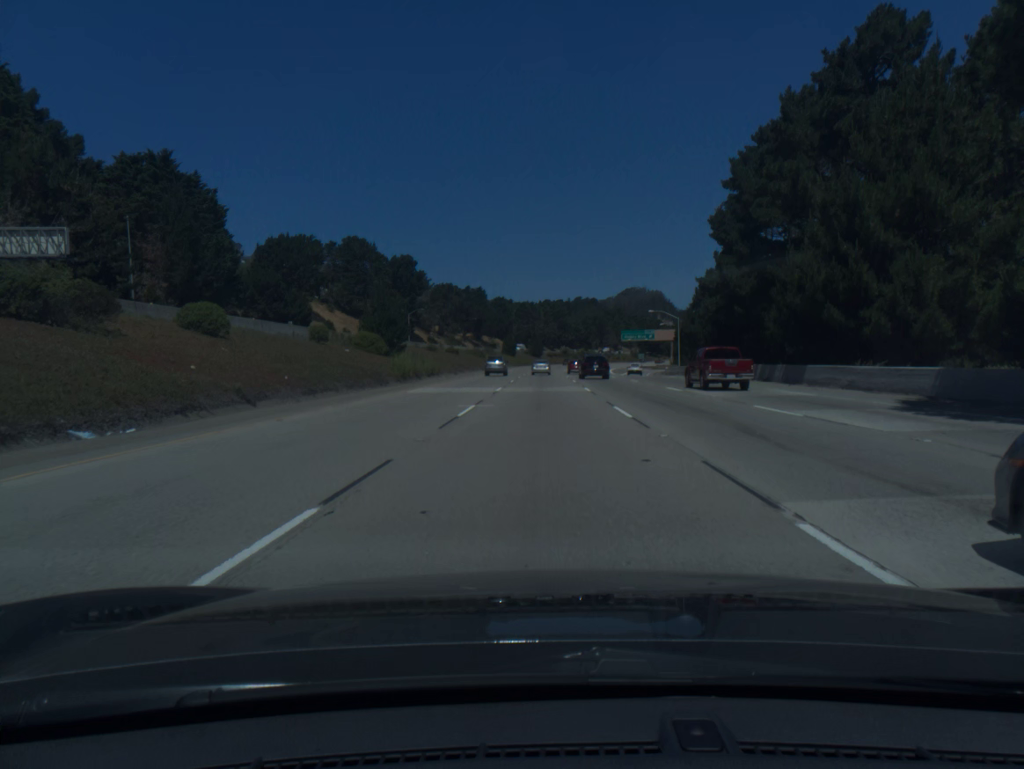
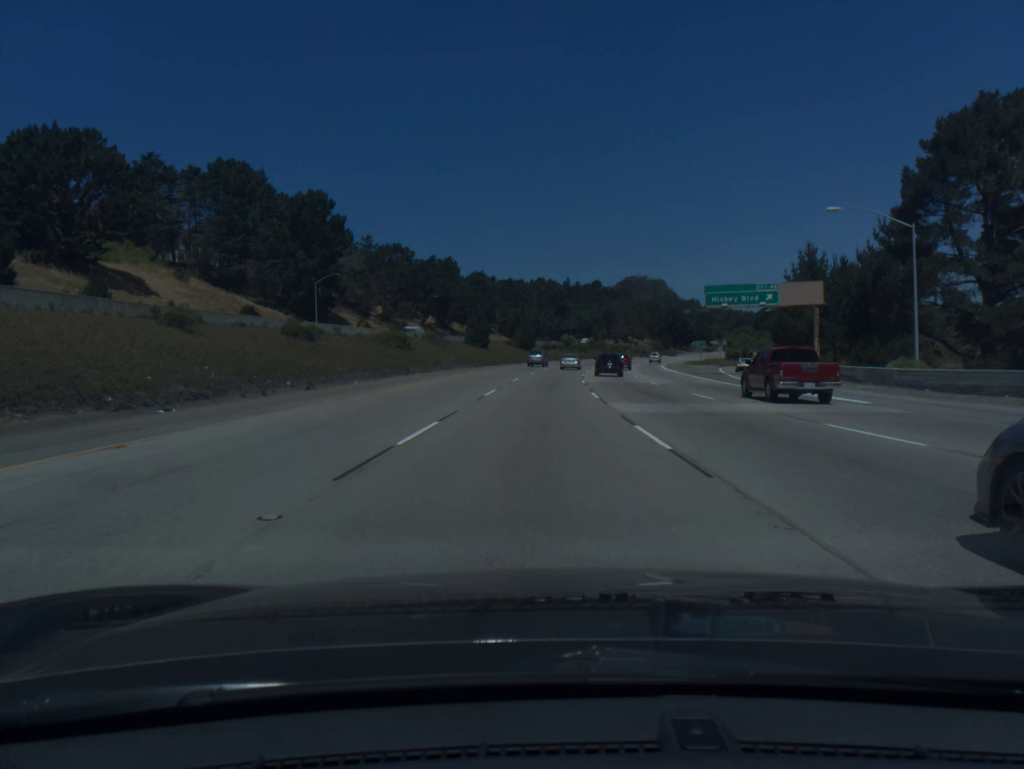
(+0.4, +79.1) m; +1°
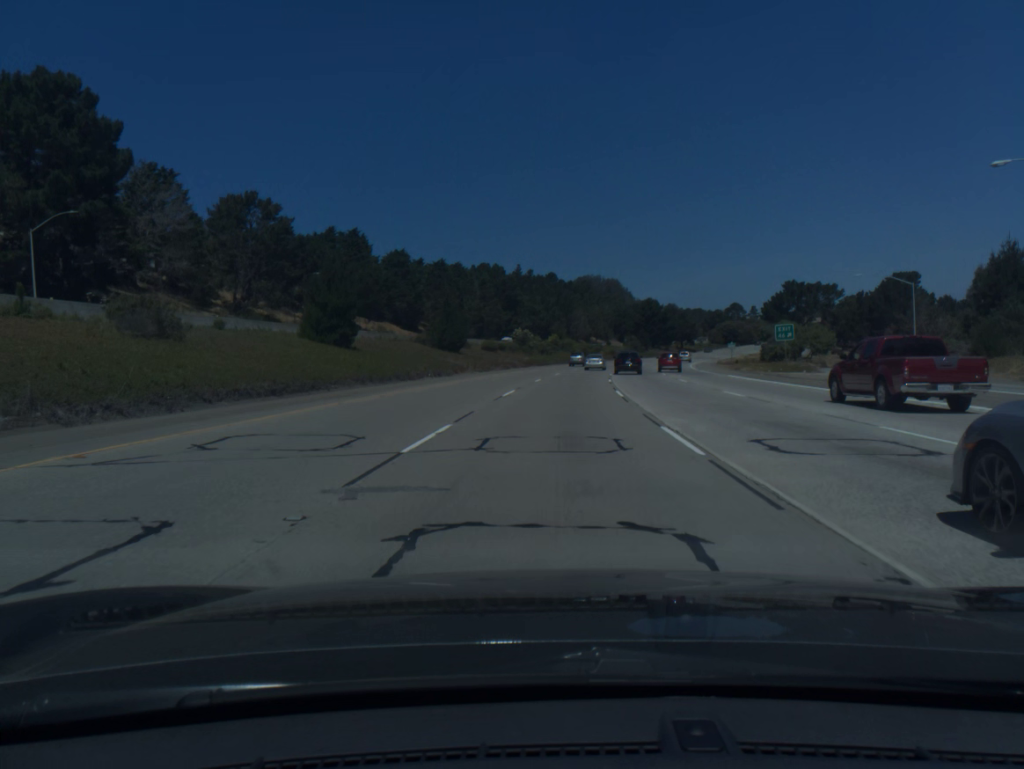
(+1.2, +59.3) m; +3°
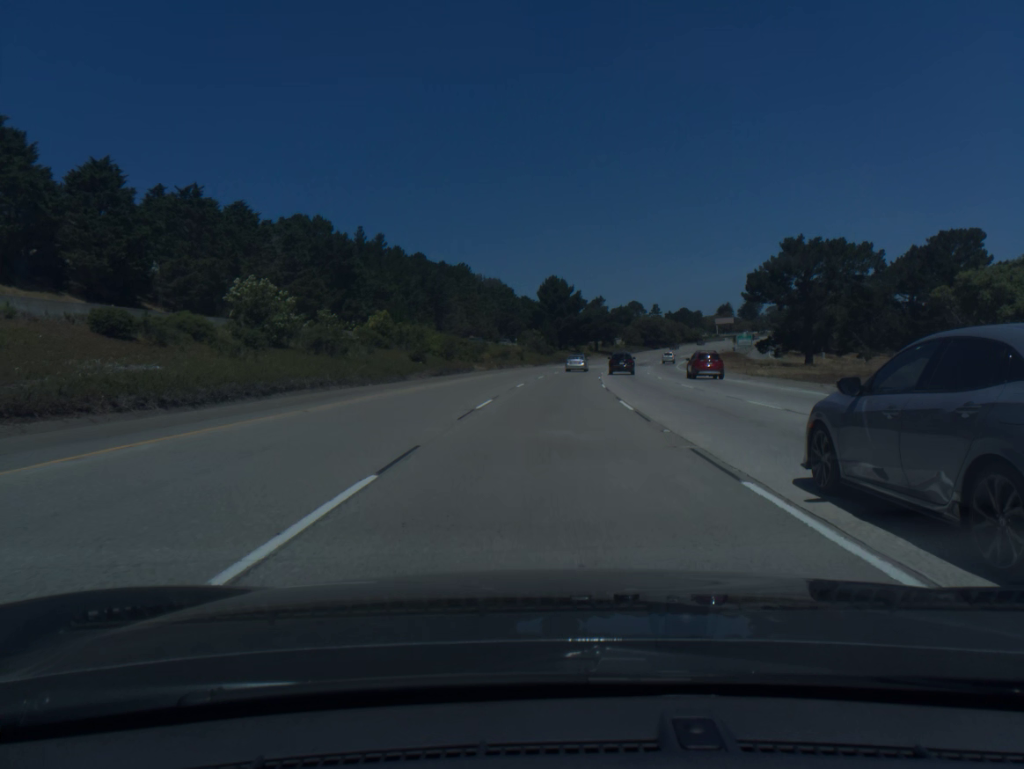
(+5.7, +78.5) m; +9°
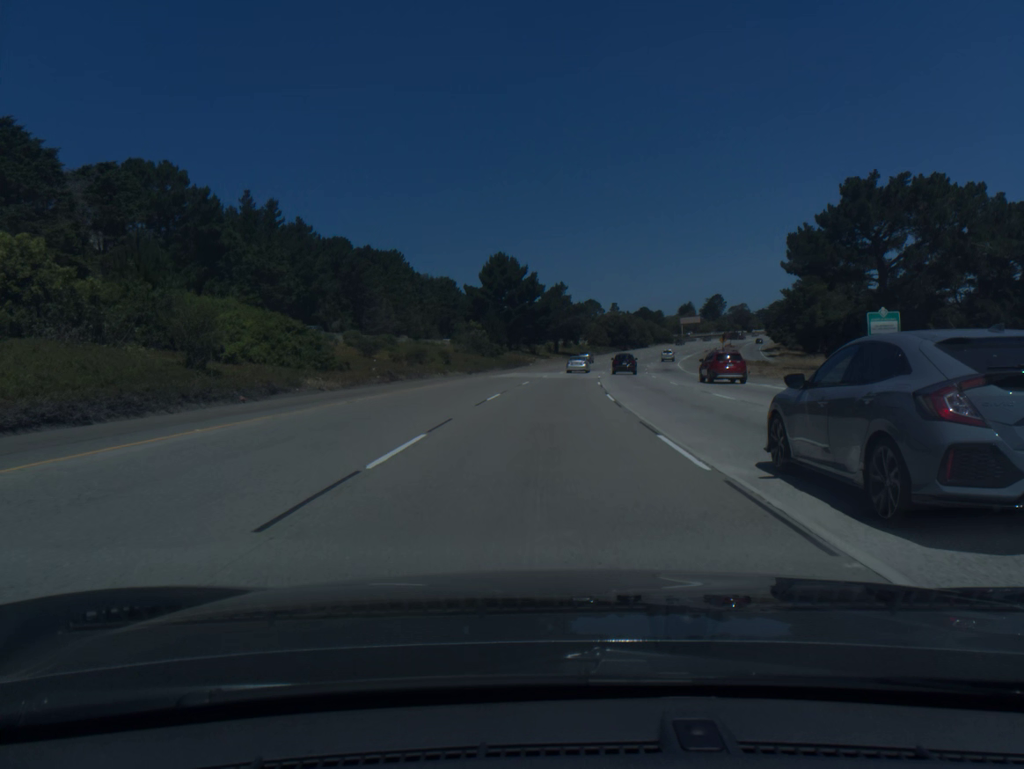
(+1.2, +39.1) m; +4°
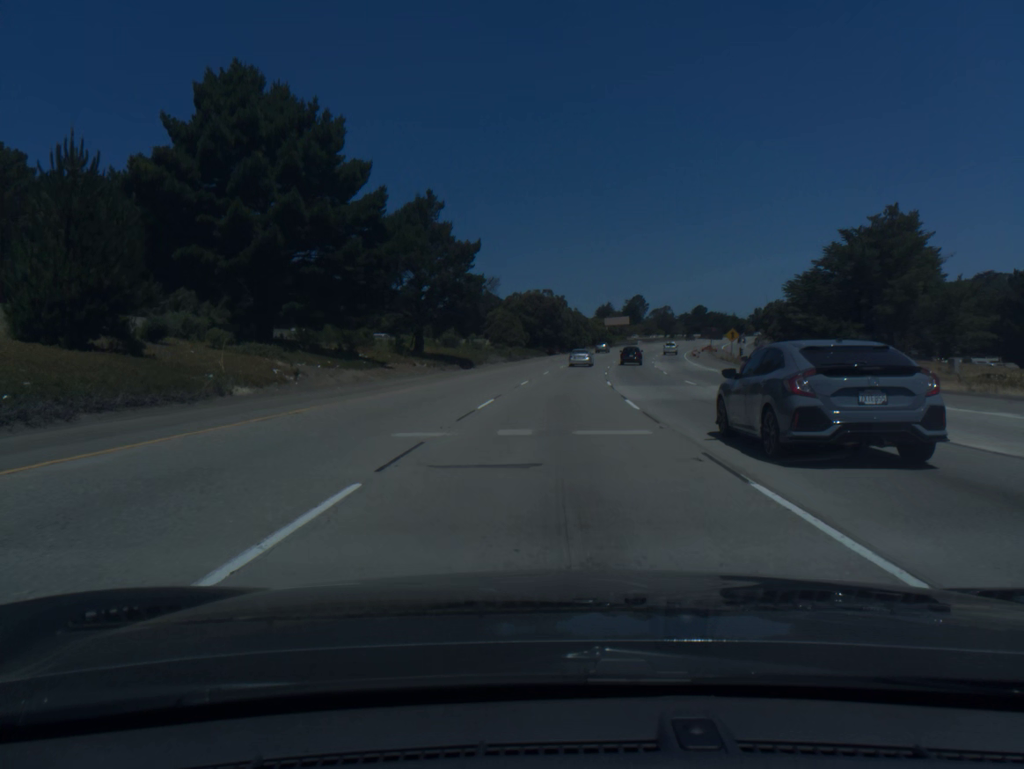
(+4.5, +77.6) m; +7°
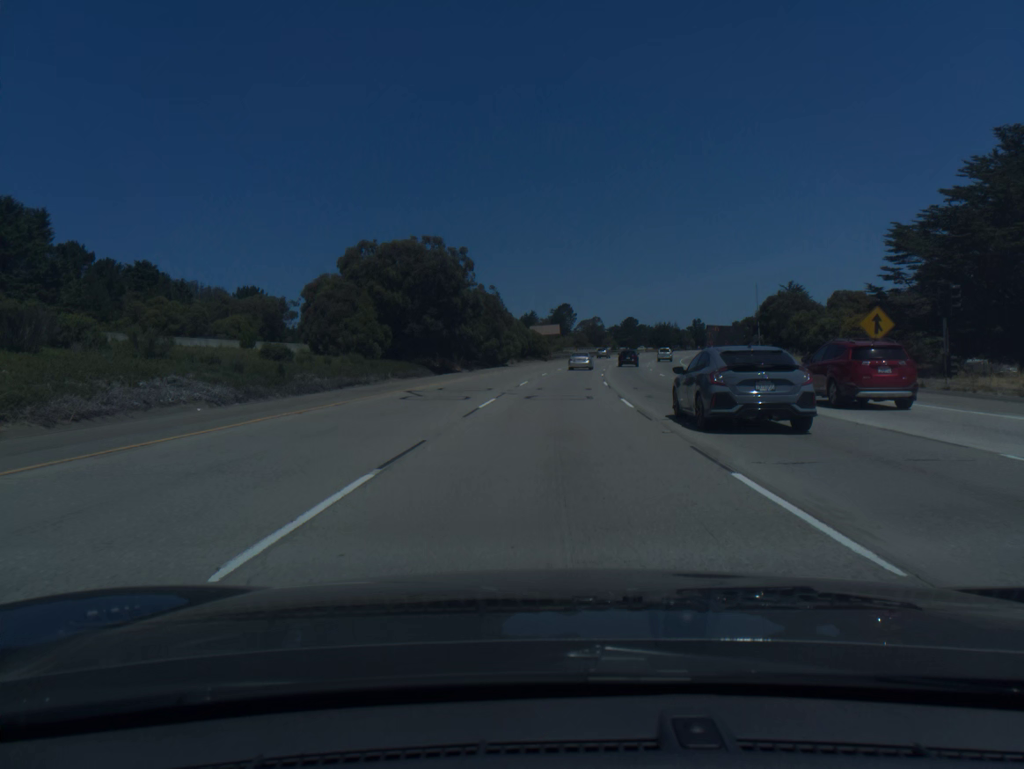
(+2.9, +57.5) m; +6°
